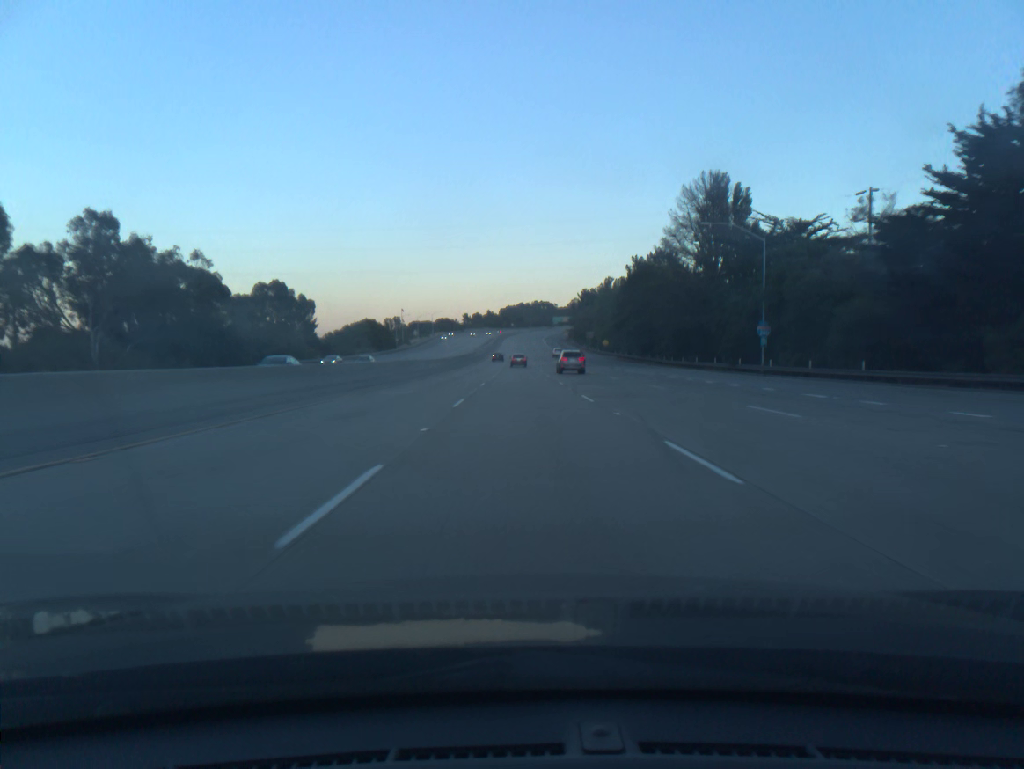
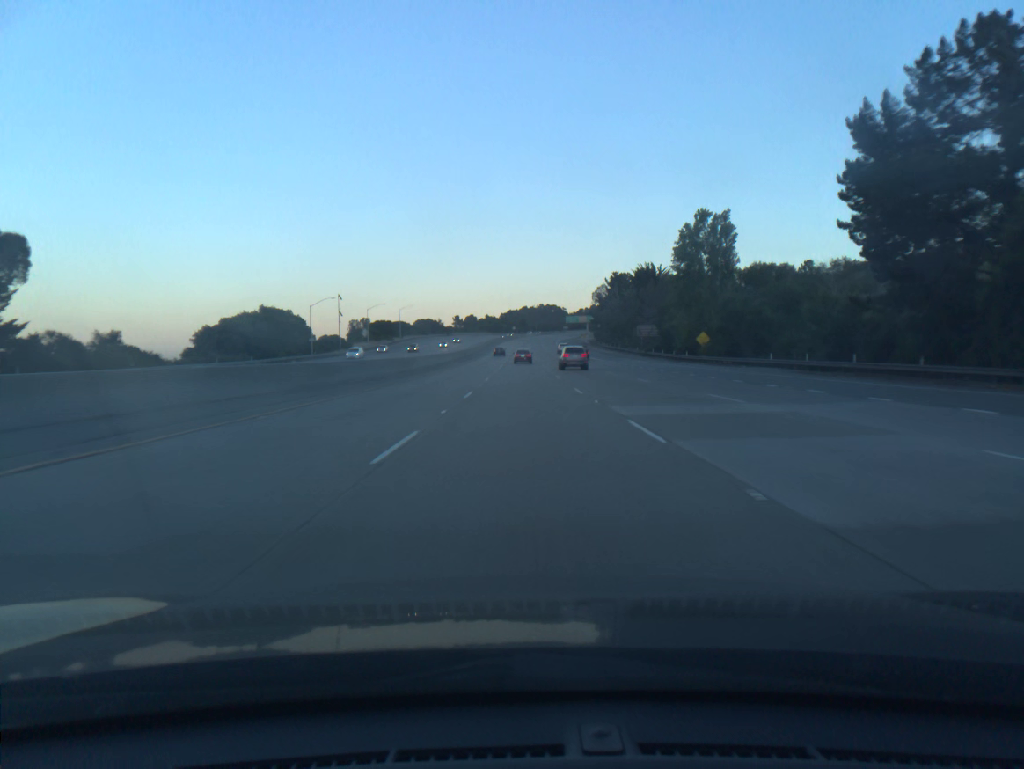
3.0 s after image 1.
(-0.1, +95.9) m; 0°
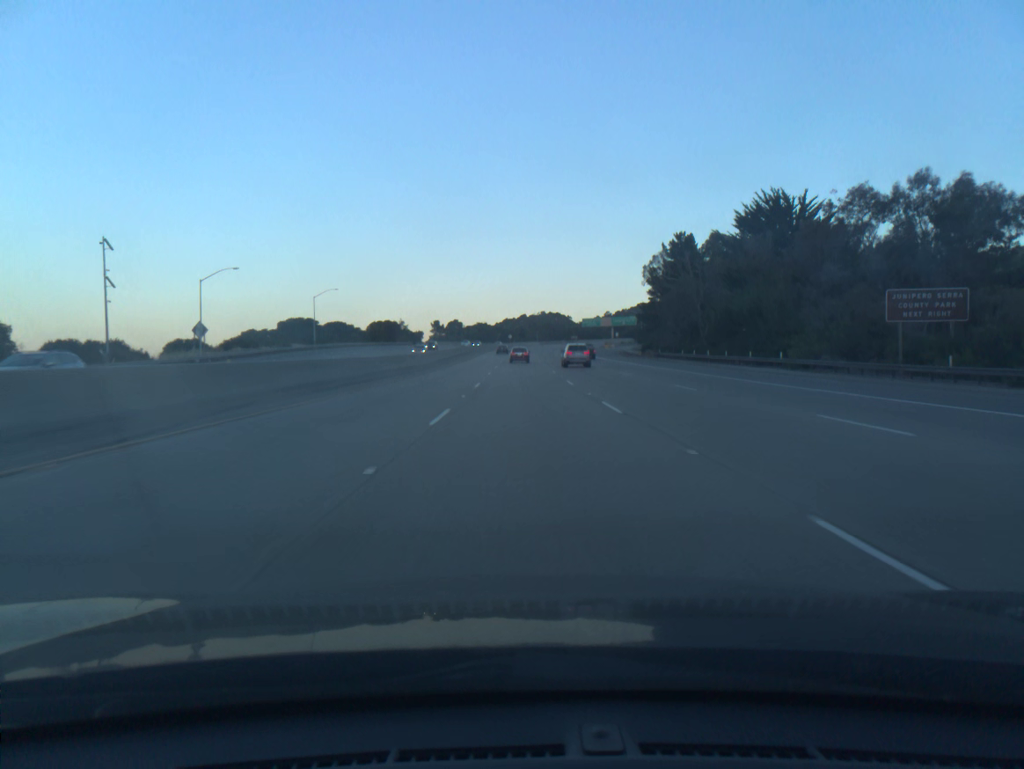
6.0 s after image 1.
(0.0, +94.9) m; 0°
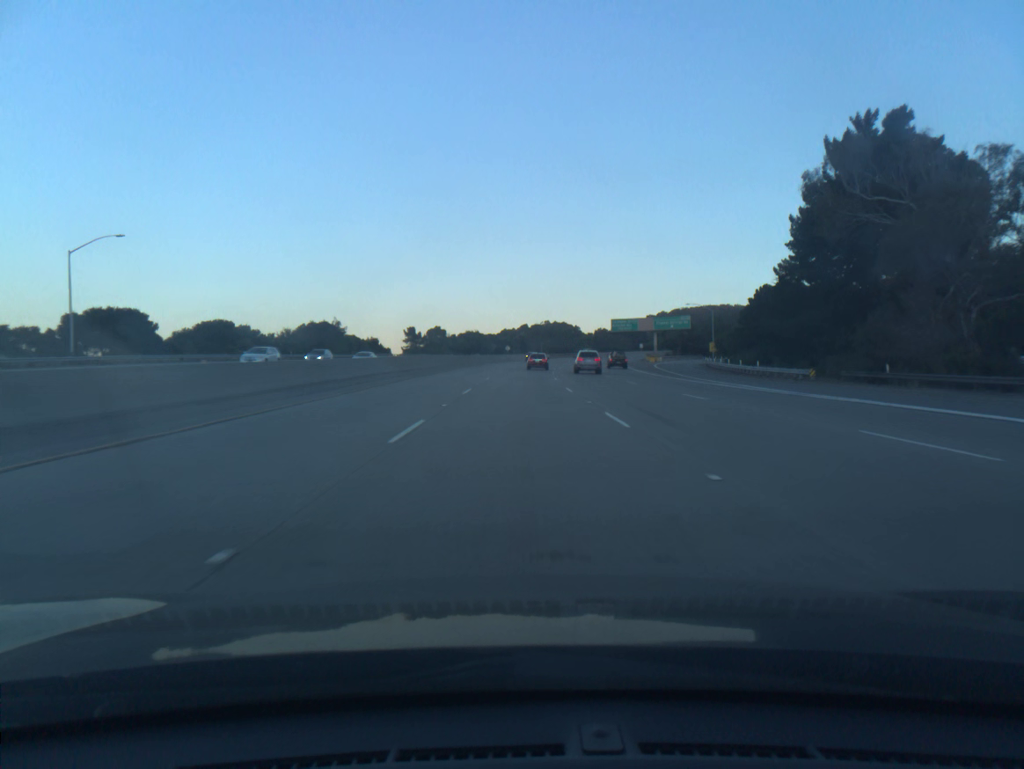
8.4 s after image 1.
(+0.1, +74.0) m; 0°
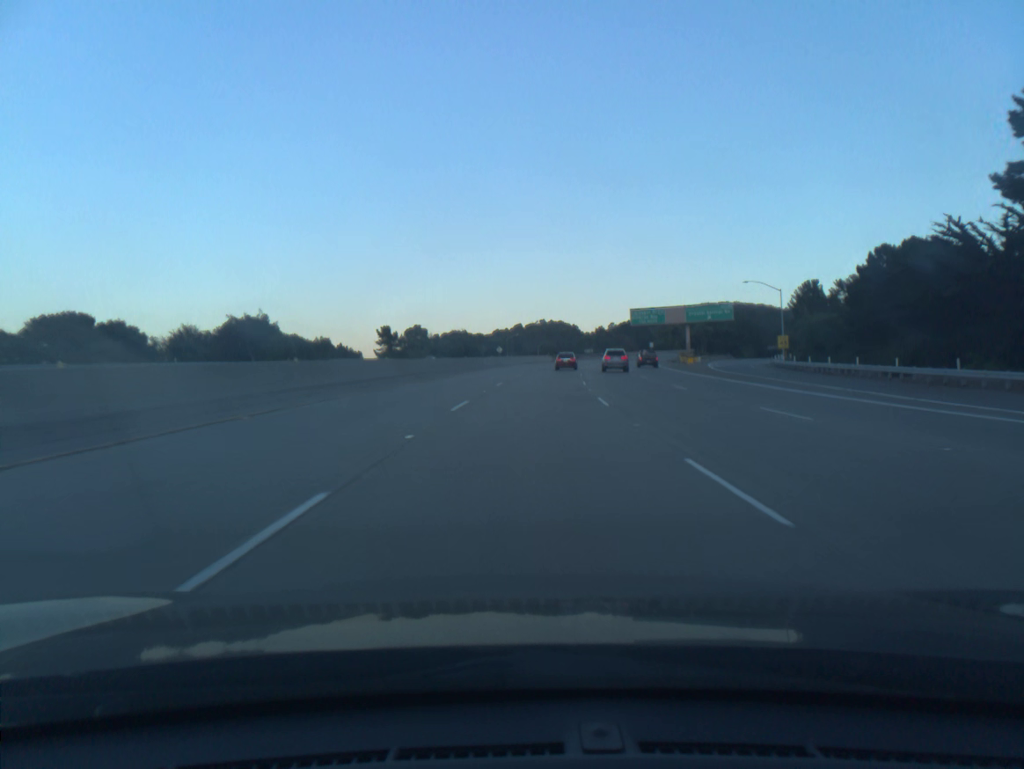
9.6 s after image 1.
(0.0, +36.3) m; 0°
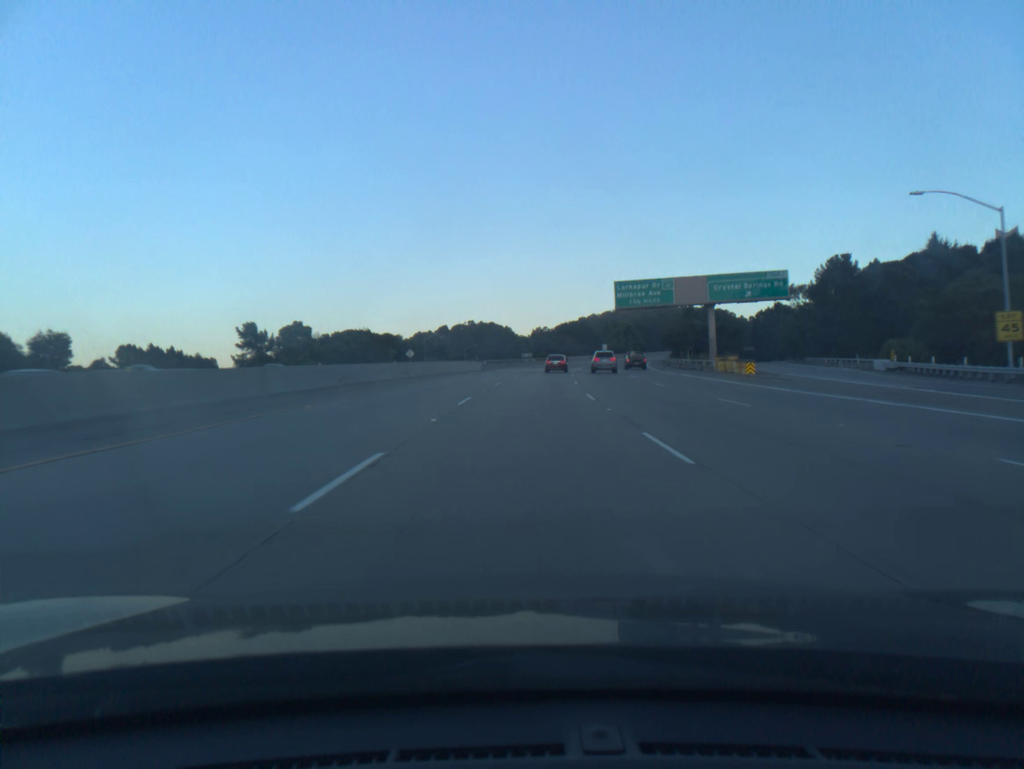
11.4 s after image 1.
(+2.2, +53.6) m; +5°
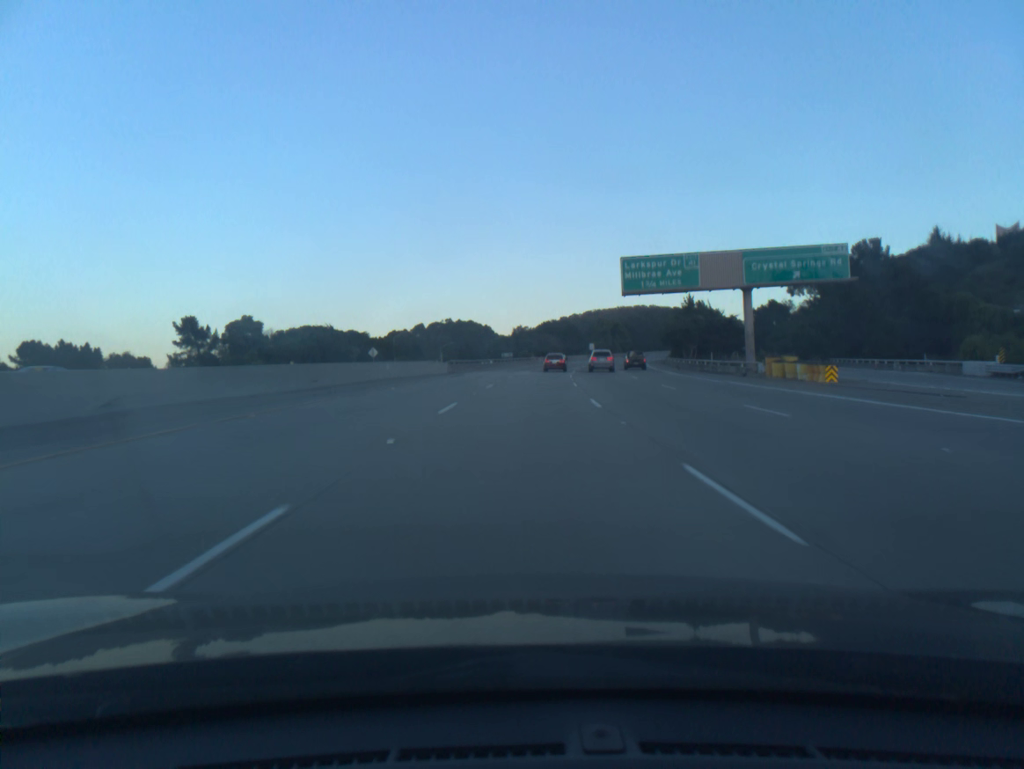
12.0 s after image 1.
(+0.2, +17.8) m; +1°
